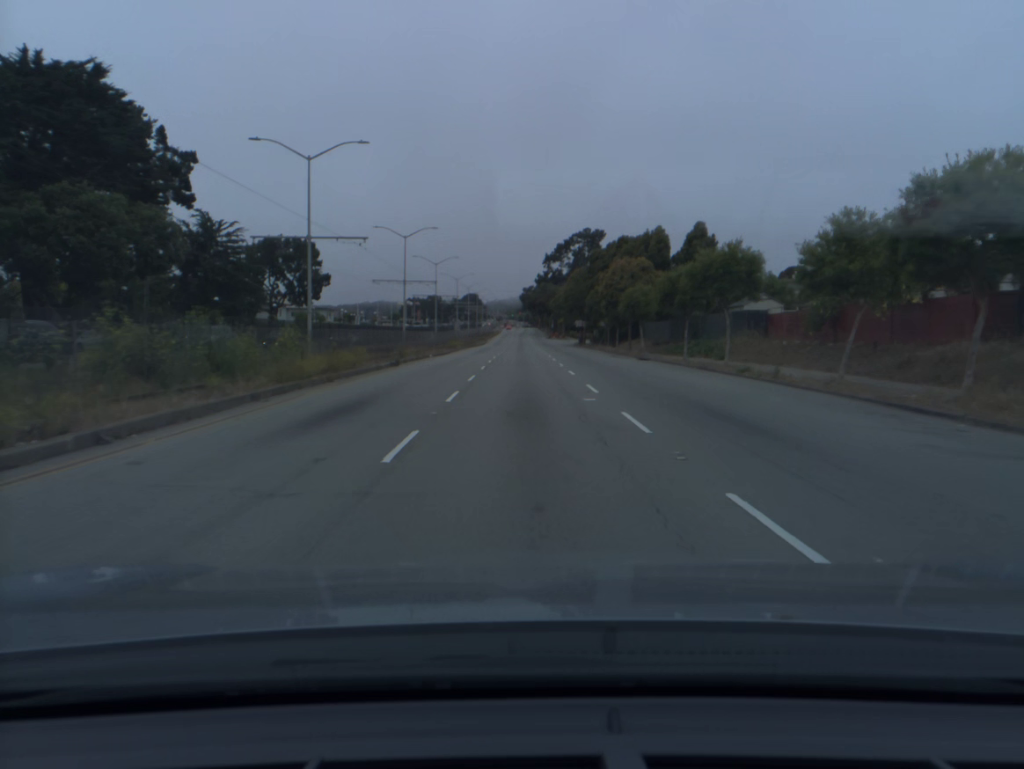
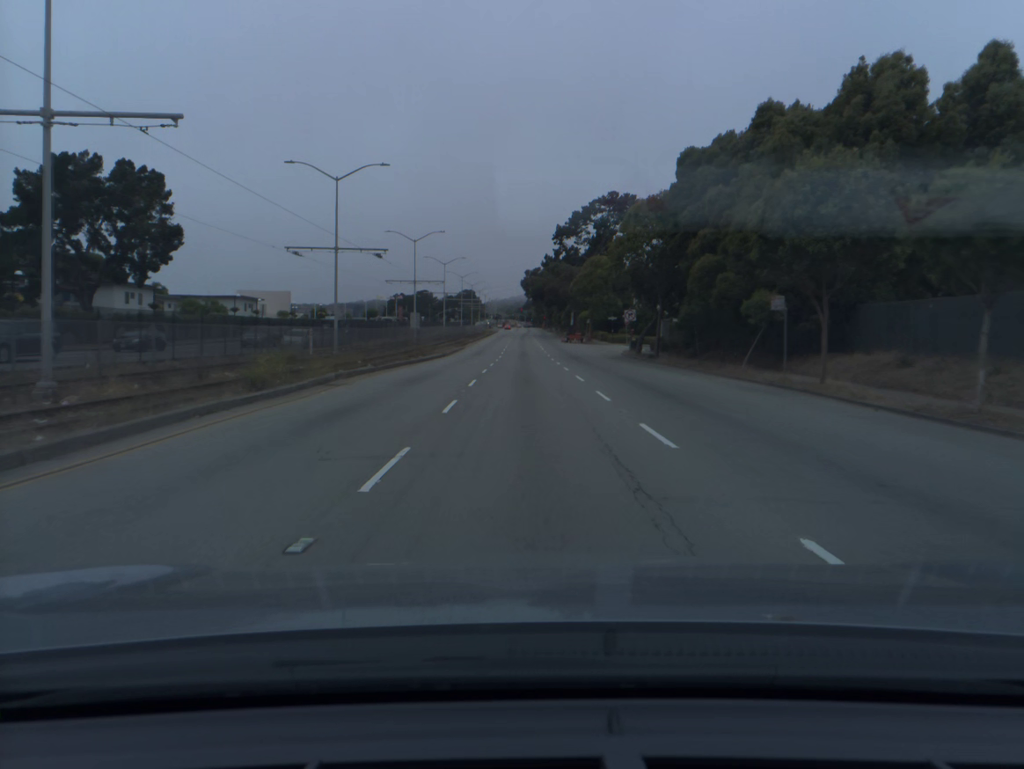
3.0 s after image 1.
(-0.1, +52.9) m; 0°
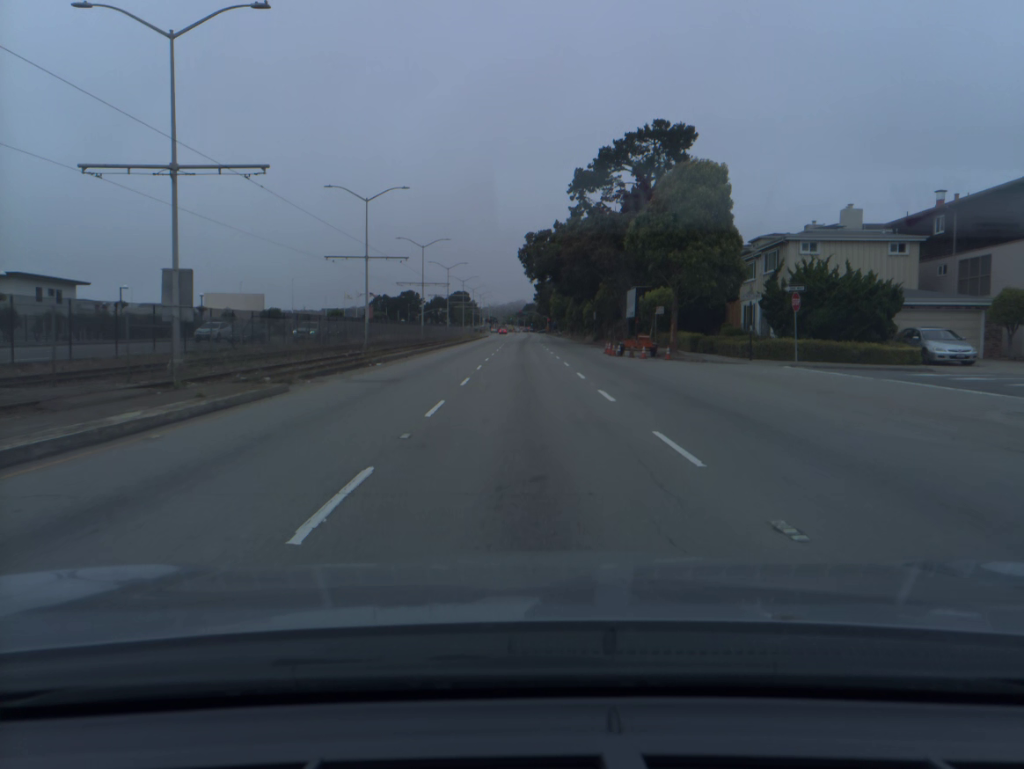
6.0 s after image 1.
(+0.1, +53.2) m; 0°
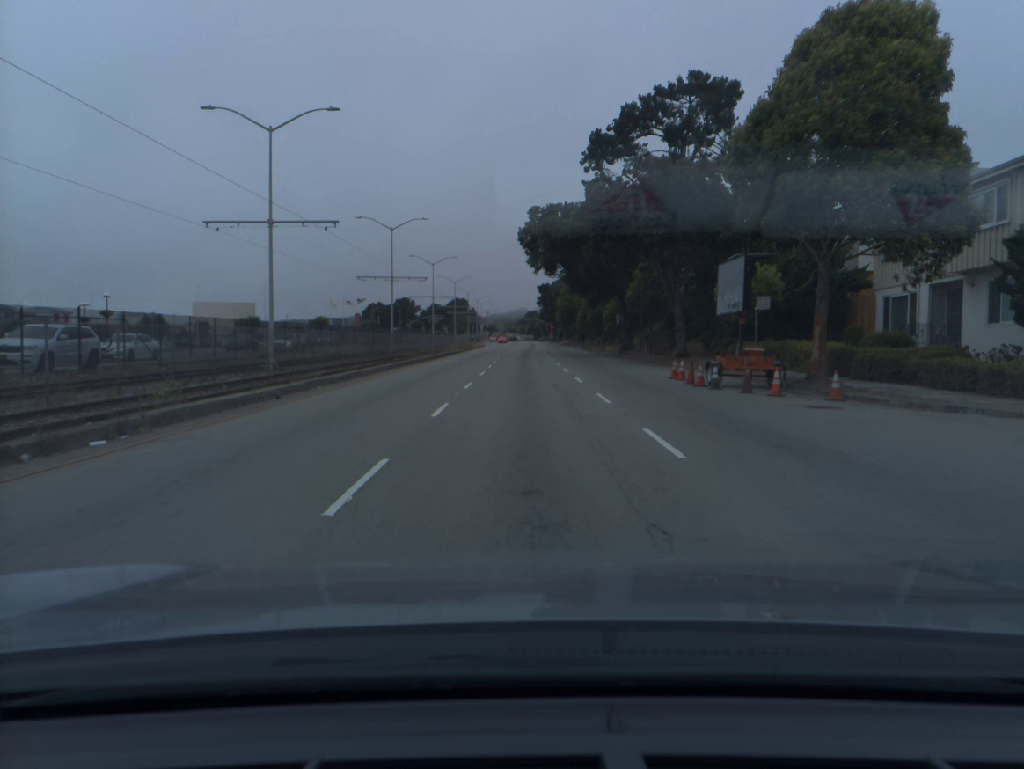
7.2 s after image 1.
(0.0, +21.0) m; 0°
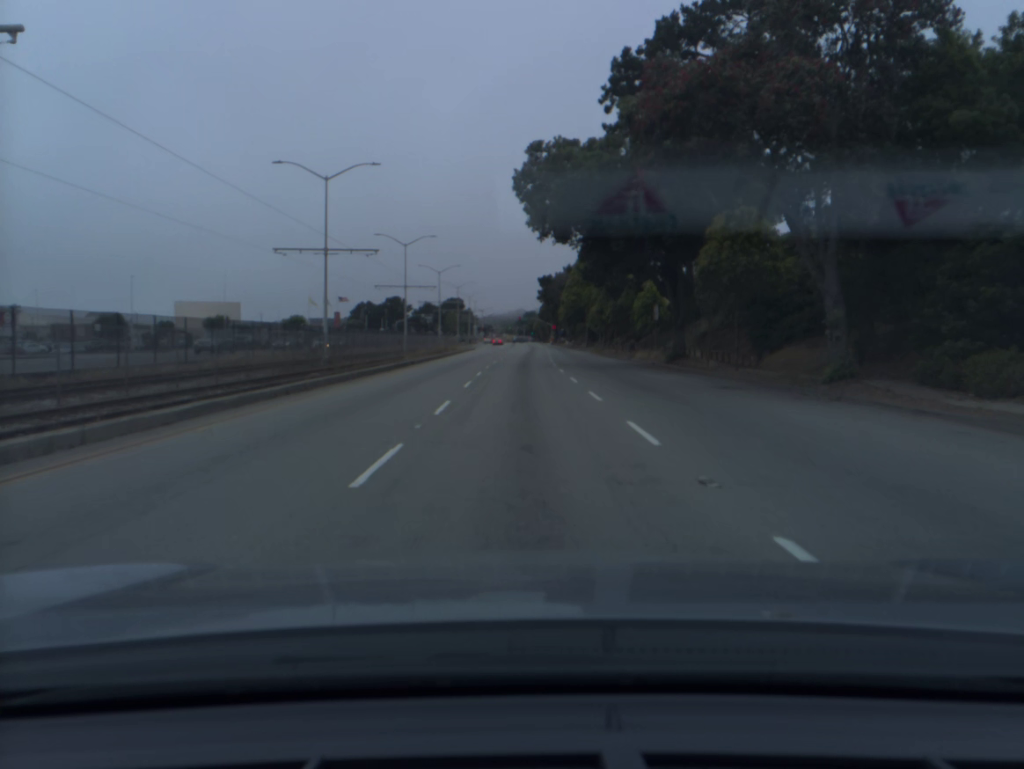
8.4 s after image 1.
(0.0, +21.0) m; 0°
